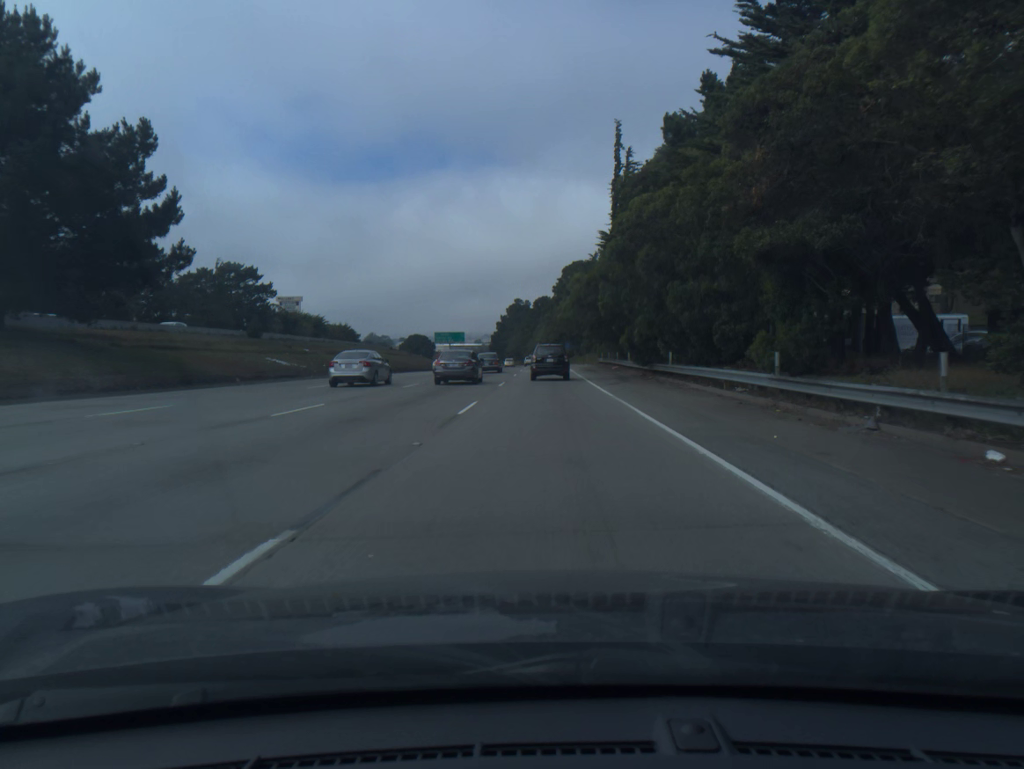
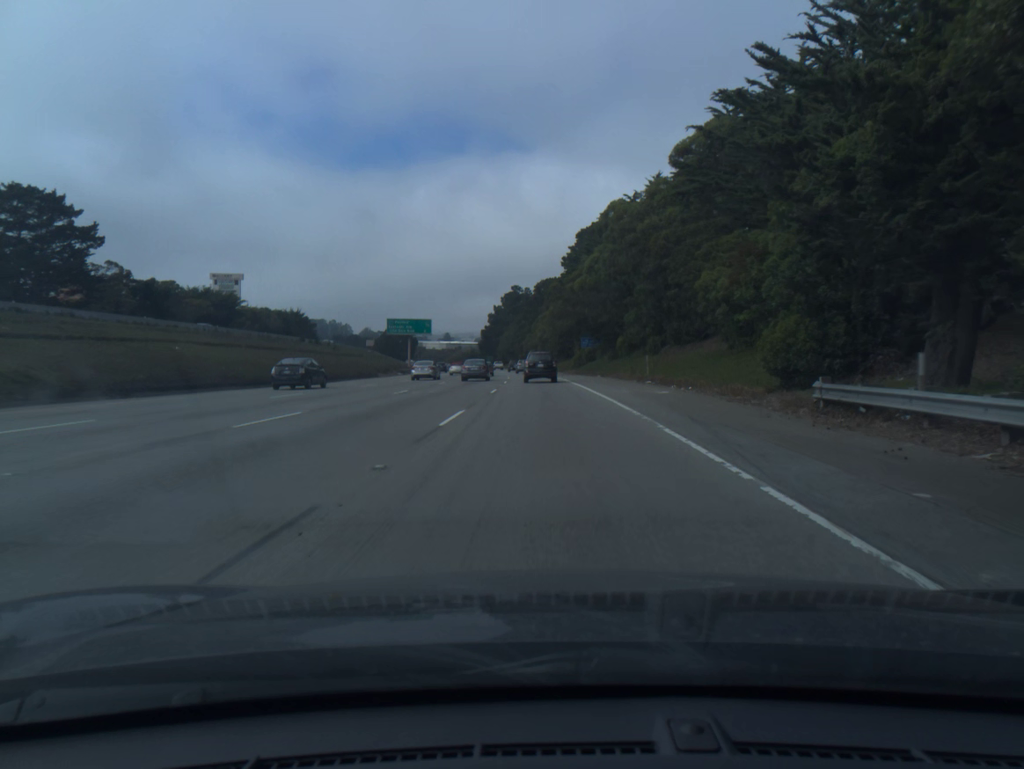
(0.0, +60.4) m; -1°
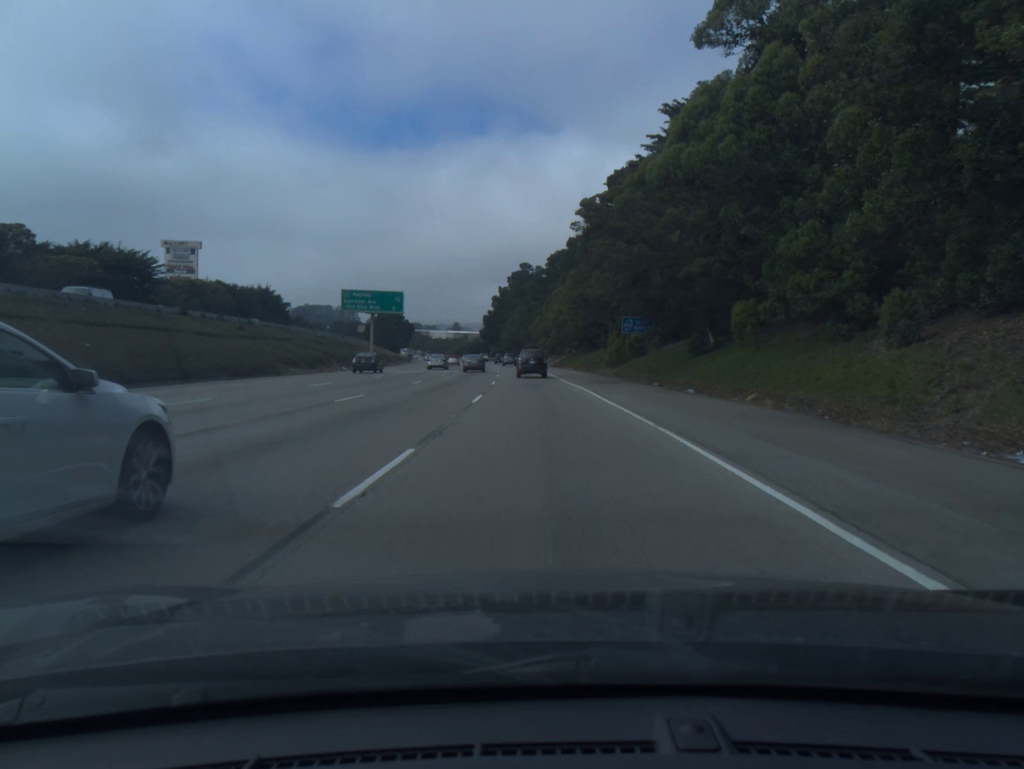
(-0.2, +37.0) m; -1°
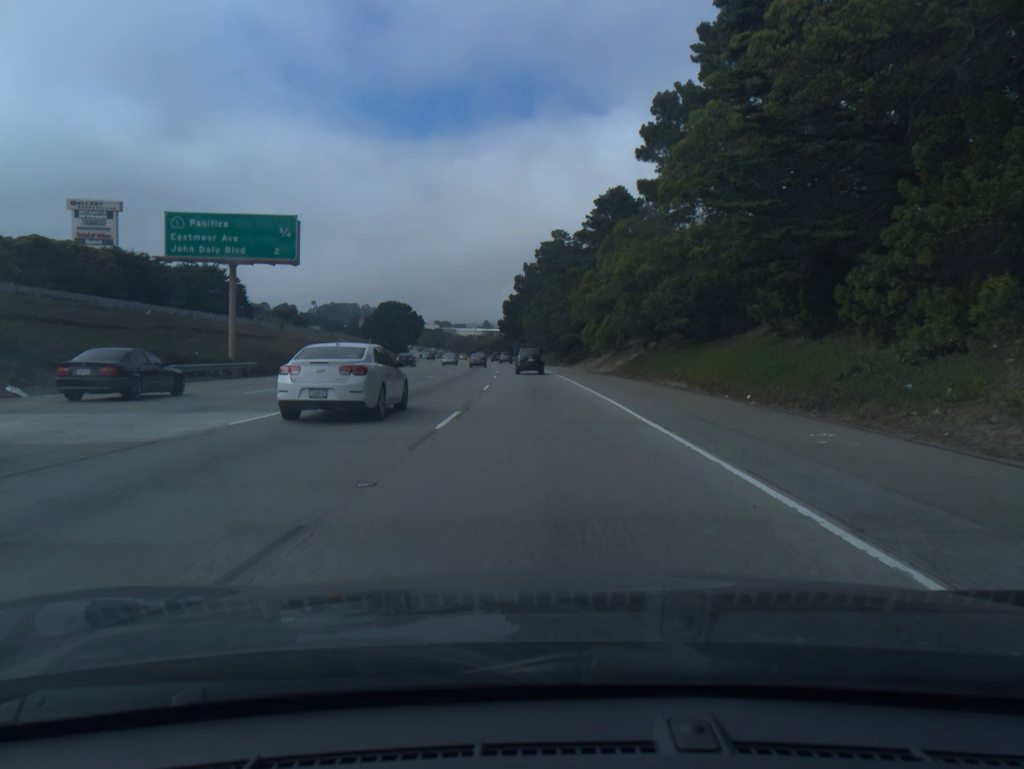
(-1.0, +51.3) m; -2°
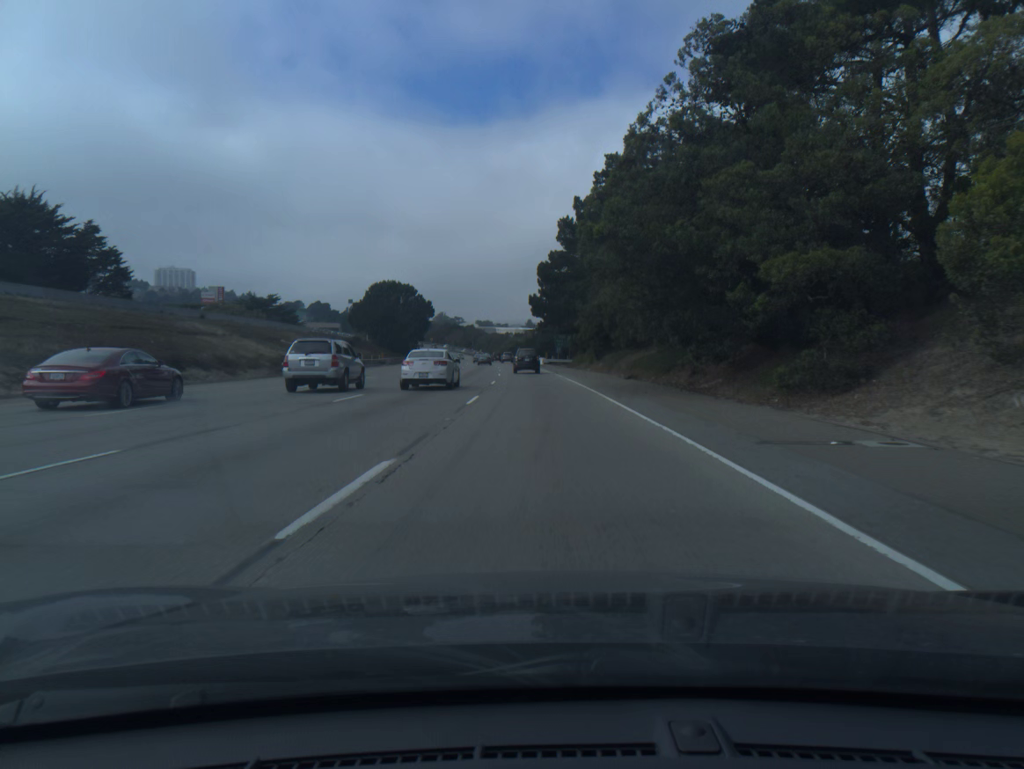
(-1.8, +66.2) m; -3°
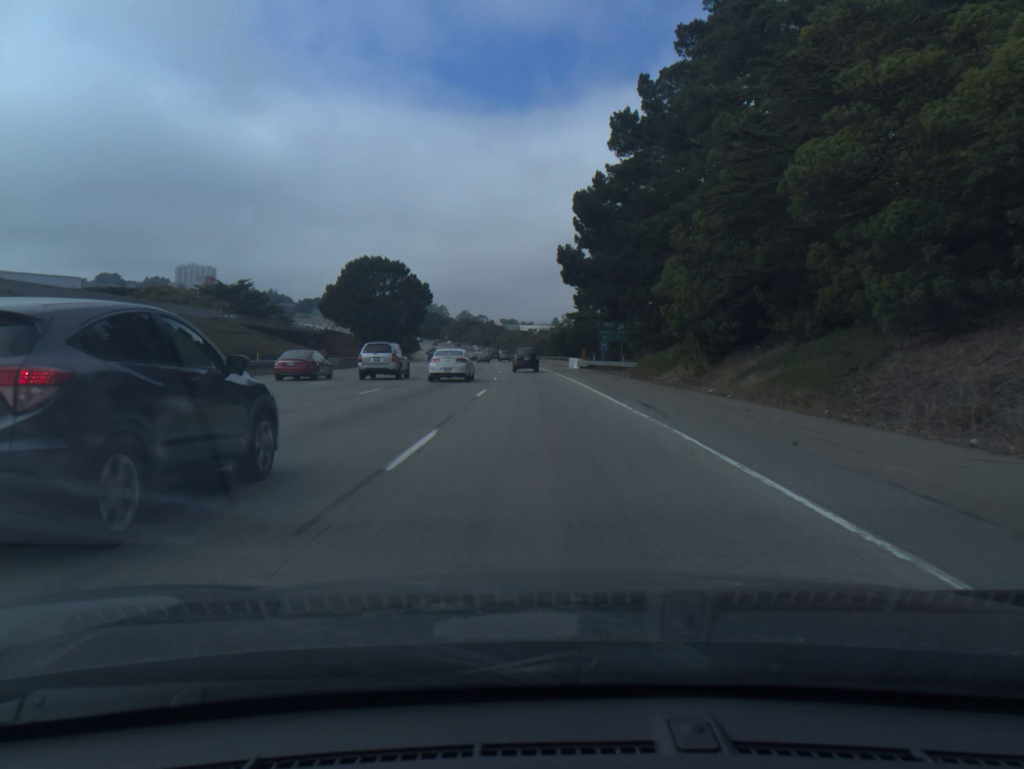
(-0.7, +40.8) m; -2°
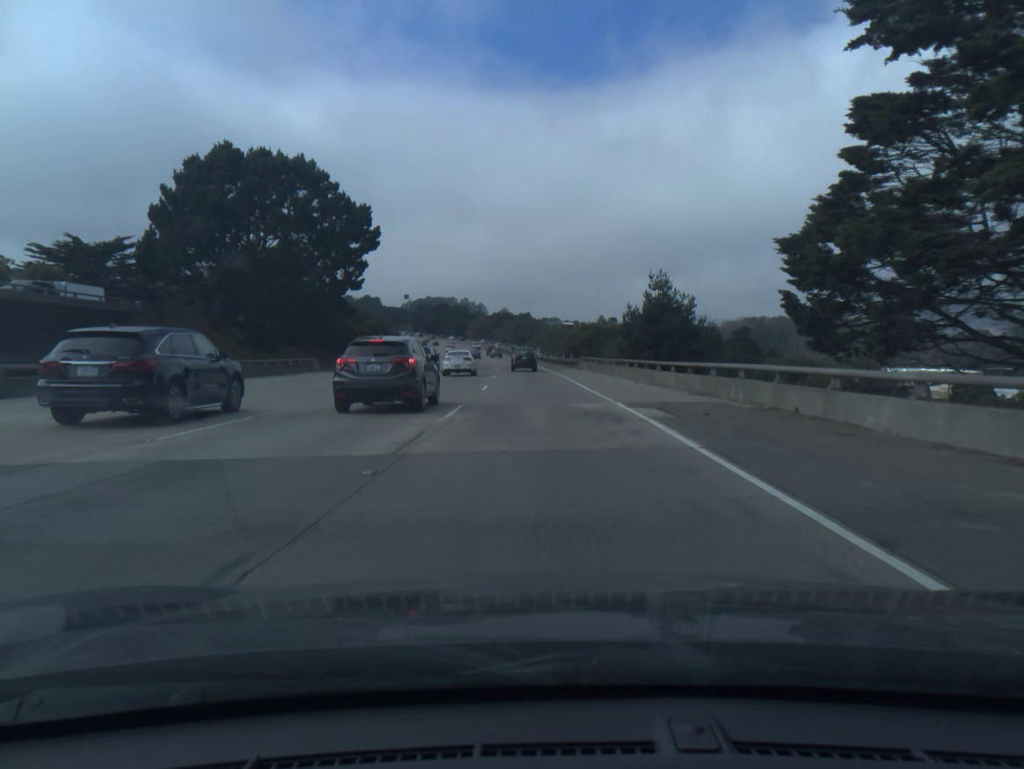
(-1.7, +69.4) m; -3°
